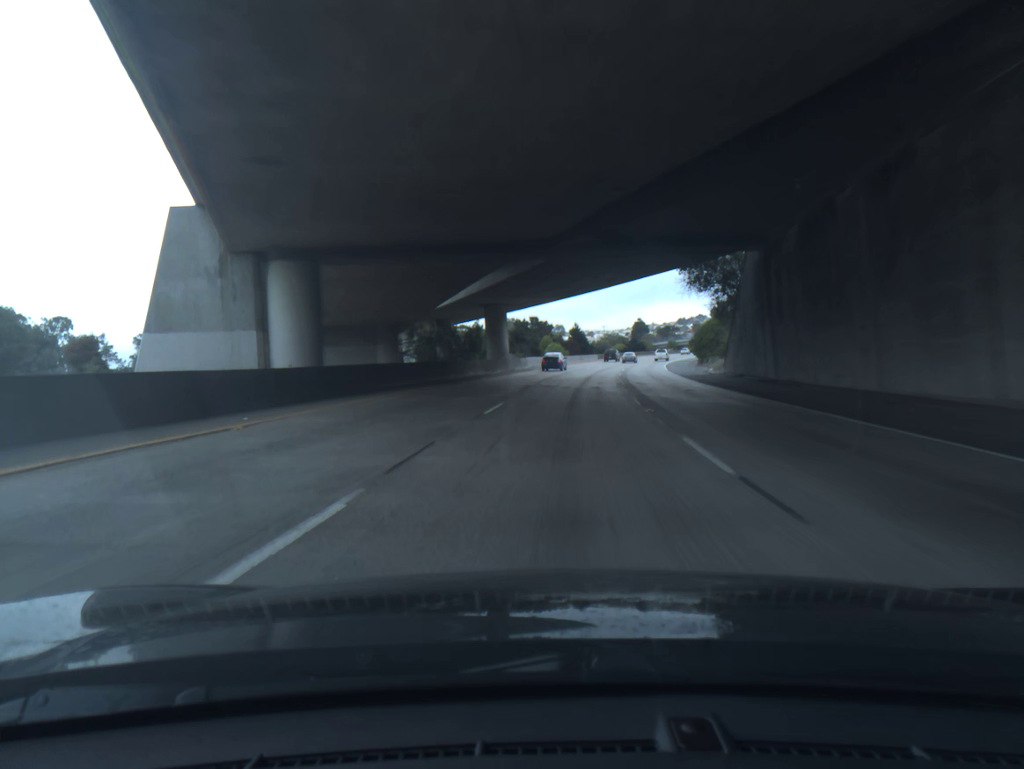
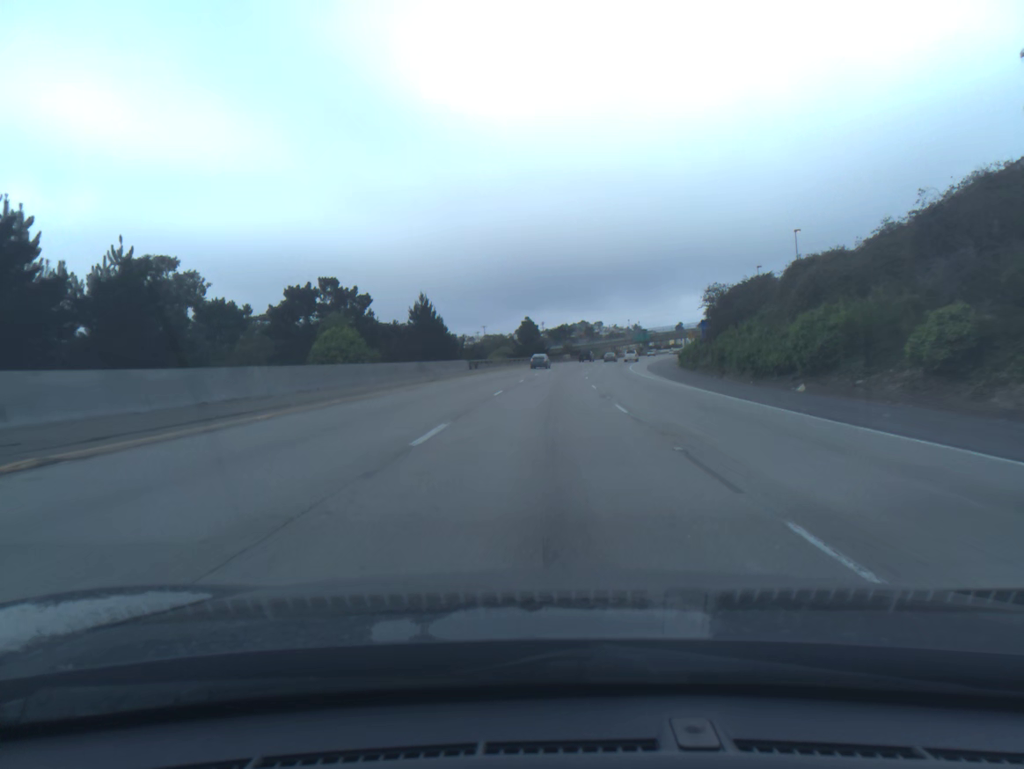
(+6.4, +76.5) m; +9°
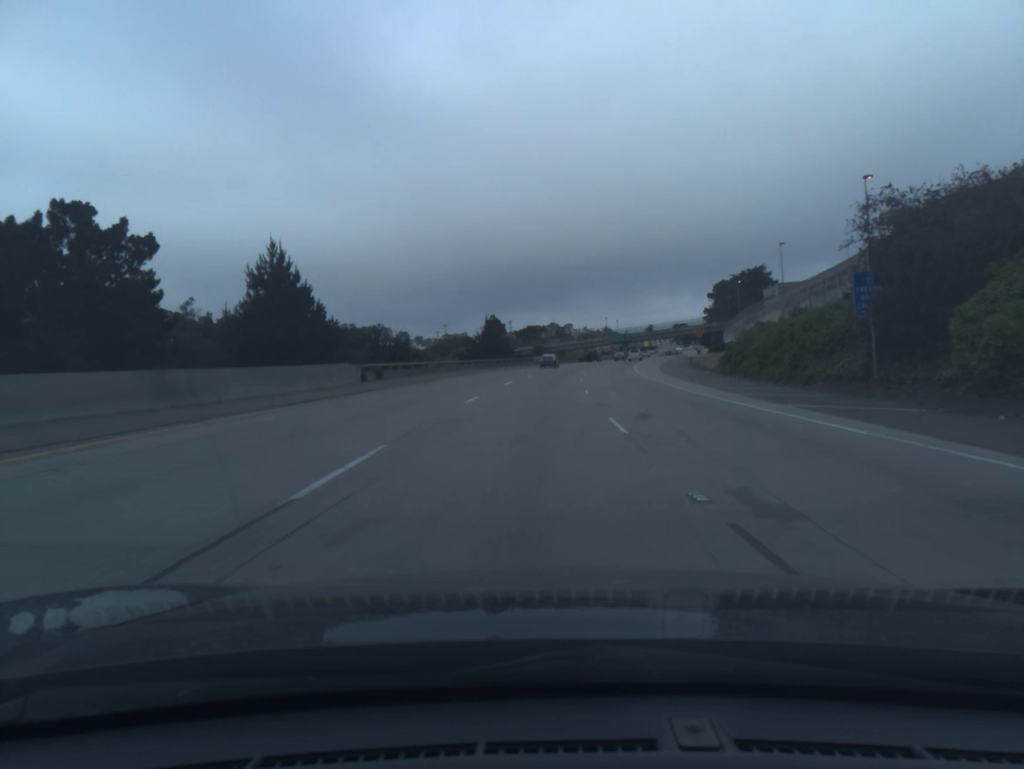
(+0.7, +32.5) m; +2°
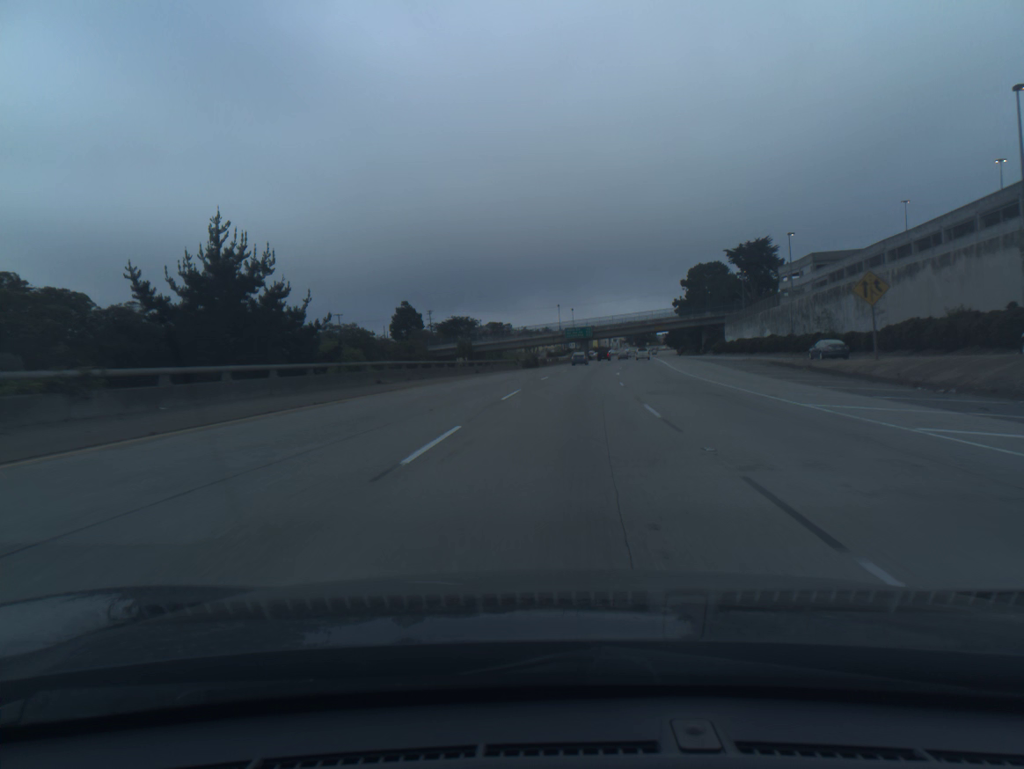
(+2.6, +68.2) m; +4°
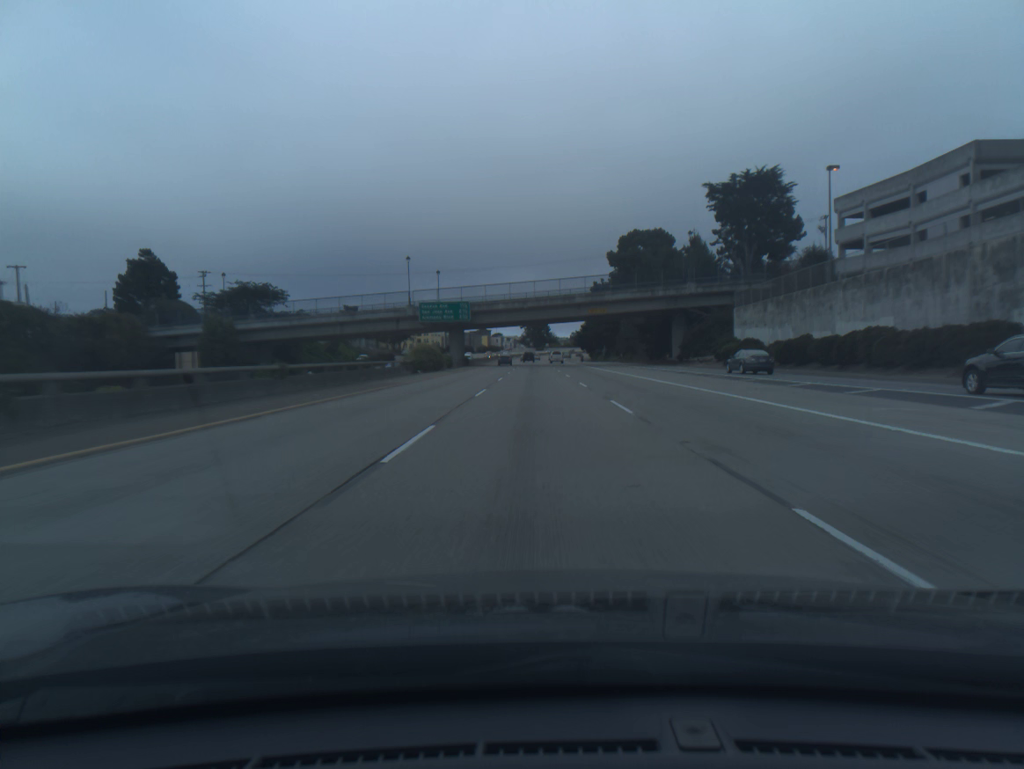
(+7.1, +84.5) m; +8°
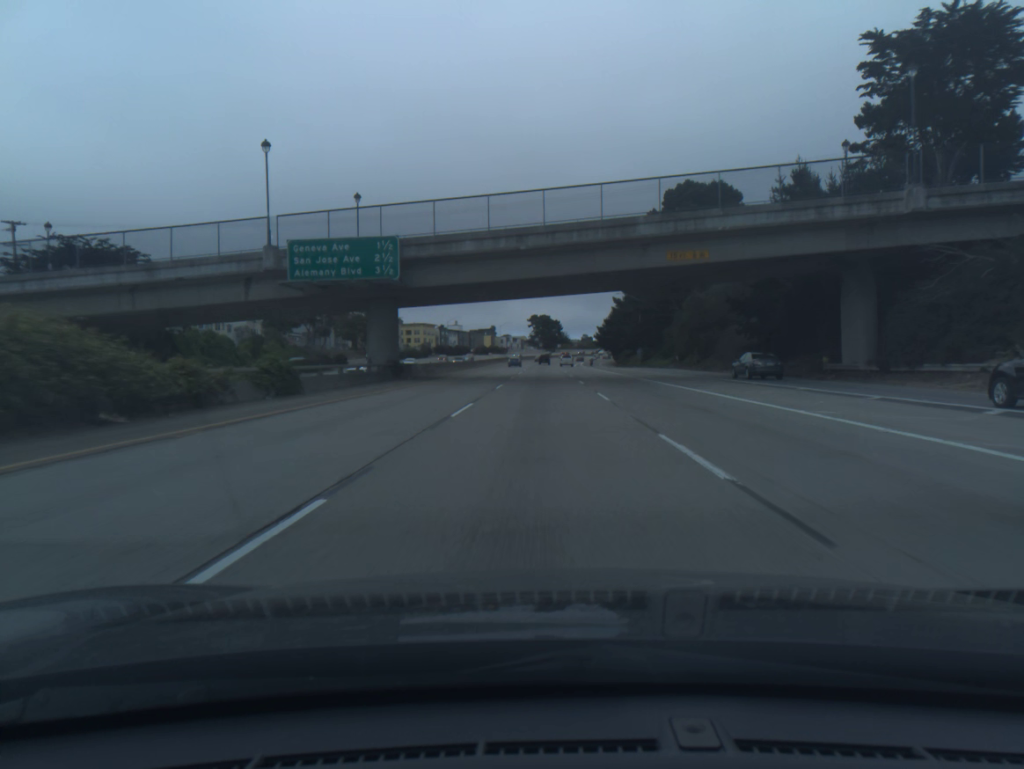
(-0.3, +50.6) m; -1°
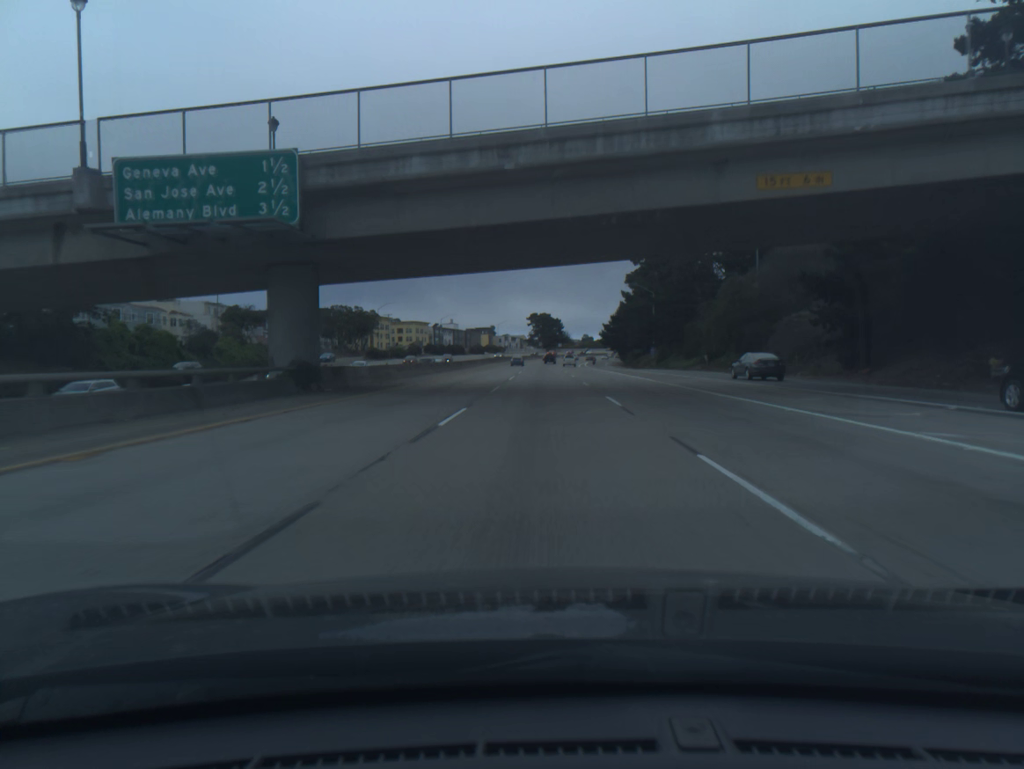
(0.0, +17.0) m; 0°
